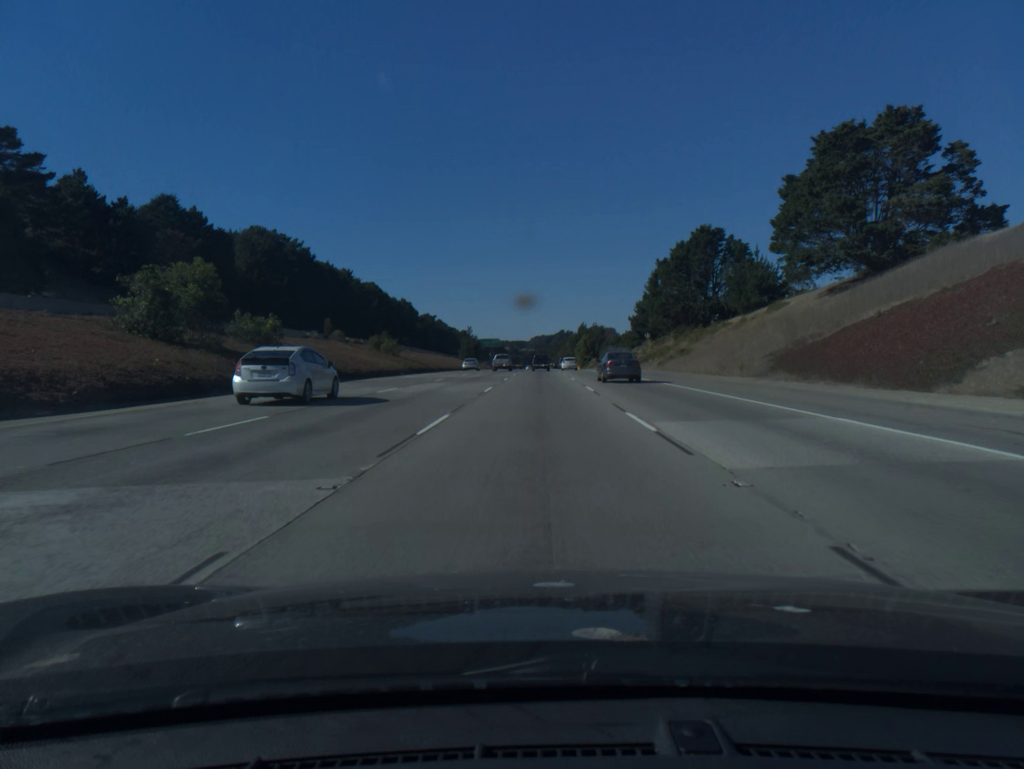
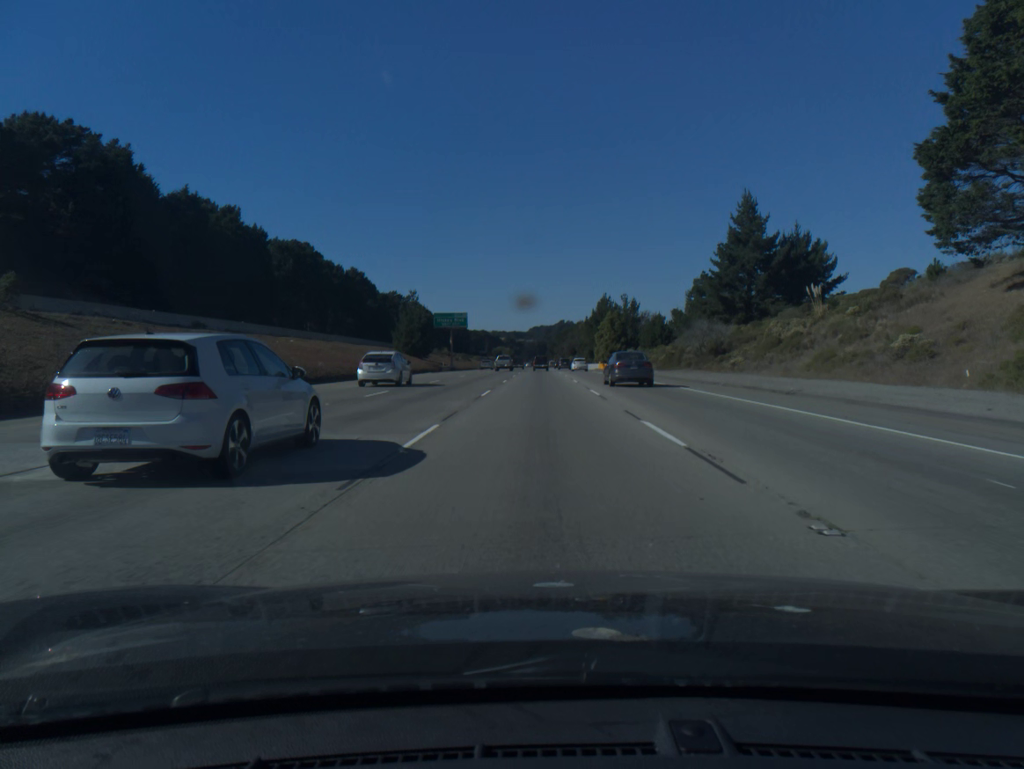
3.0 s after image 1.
(-0.2, +89.8) m; 0°
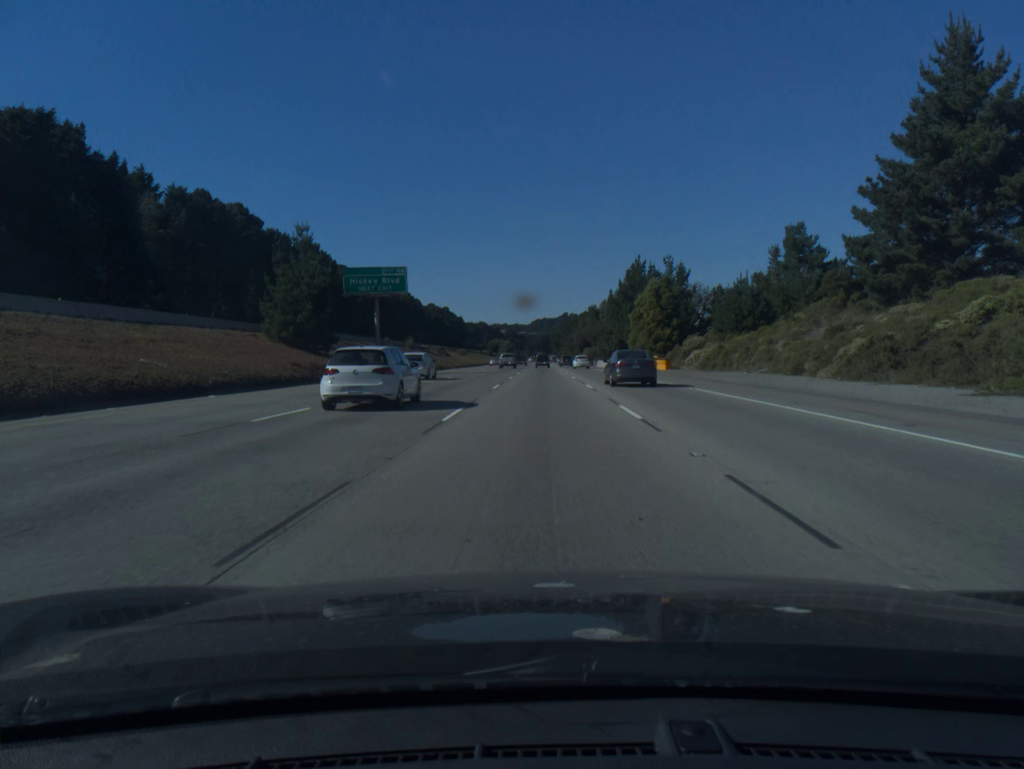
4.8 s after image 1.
(0.0, +53.8) m; 0°
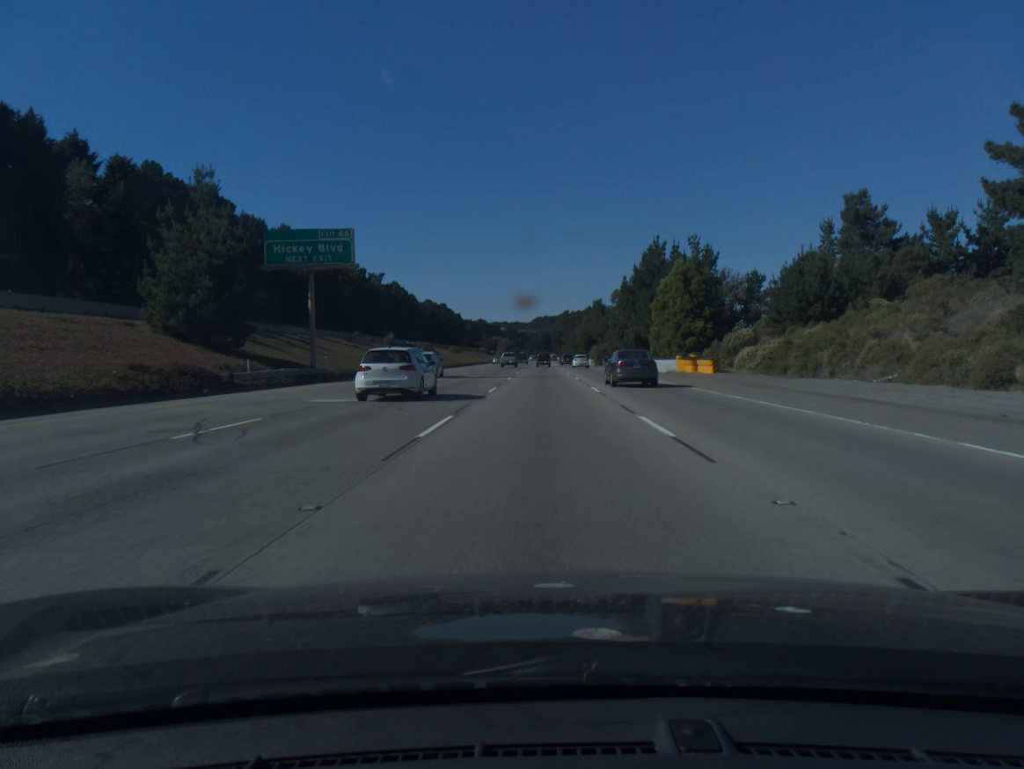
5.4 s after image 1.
(0.0, +17.9) m; 0°
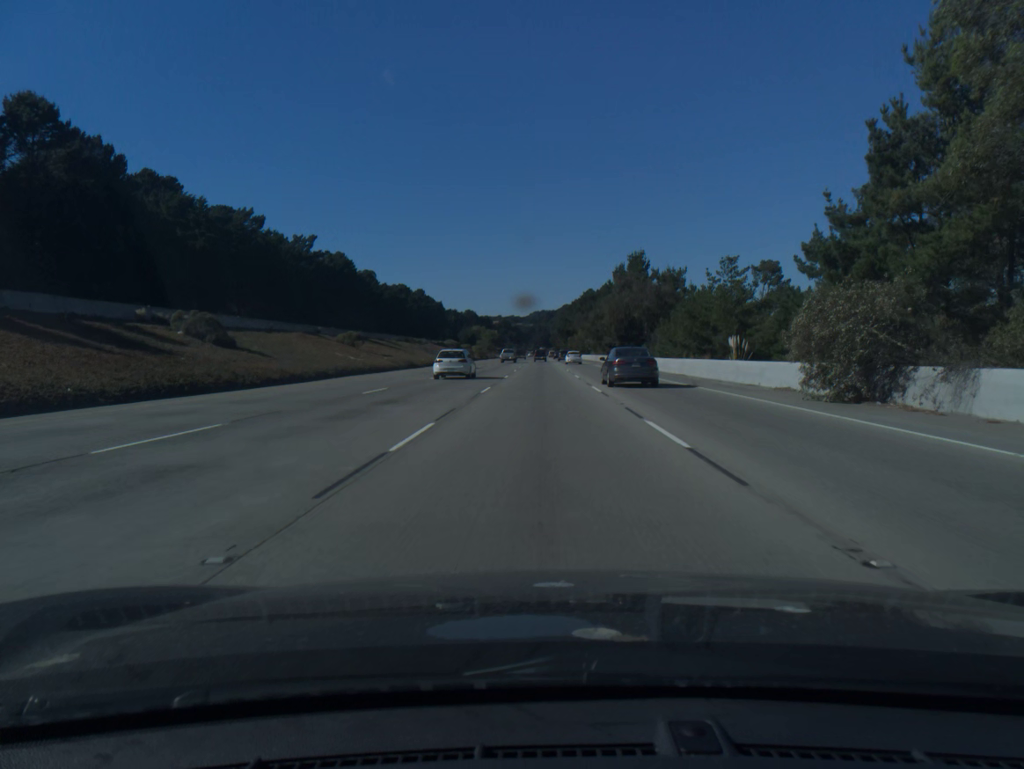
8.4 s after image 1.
(+0.2, +89.5) m; 0°
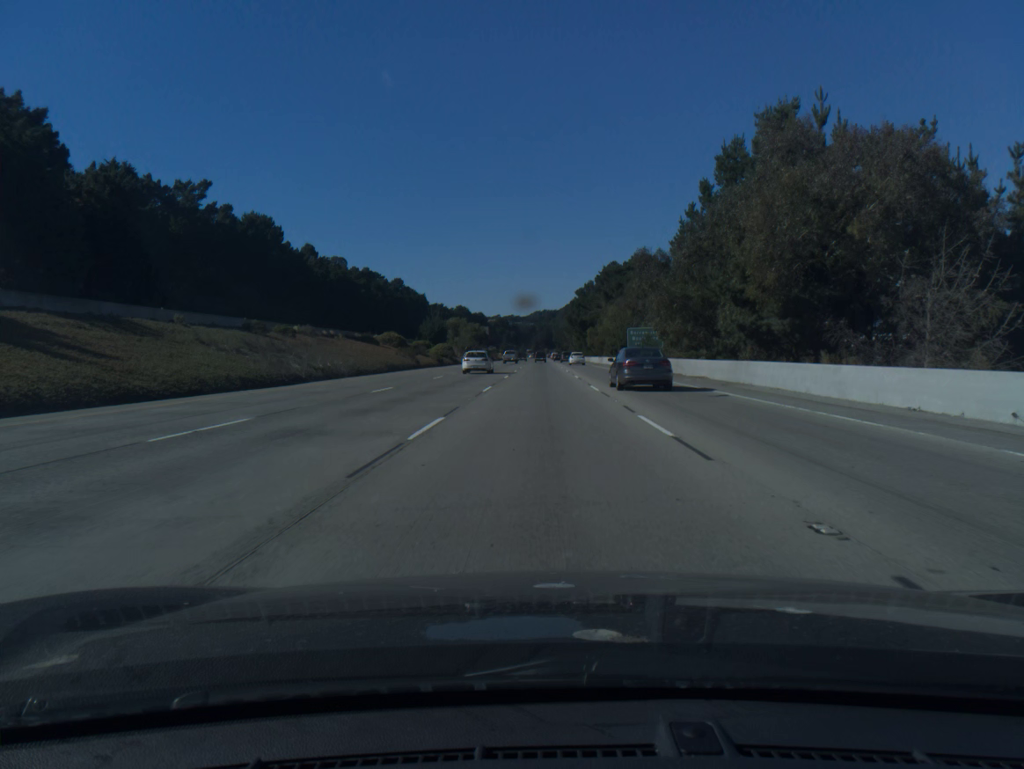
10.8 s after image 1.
(-0.1, +71.7) m; 0°
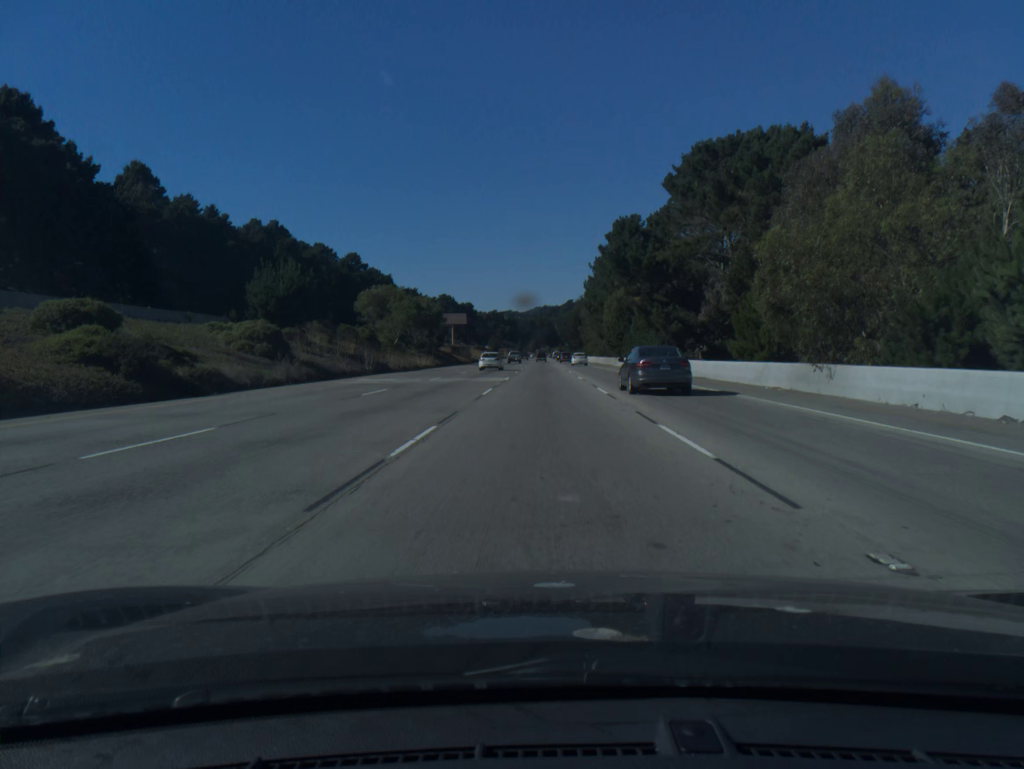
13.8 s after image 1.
(0.0, +89.4) m; 0°
